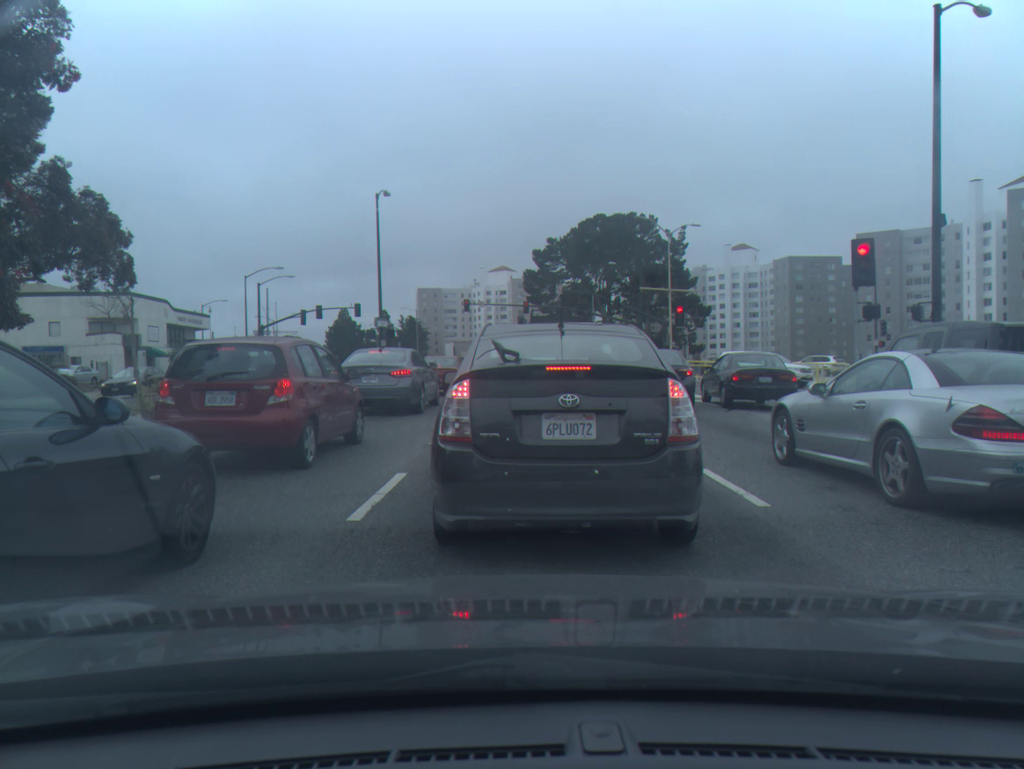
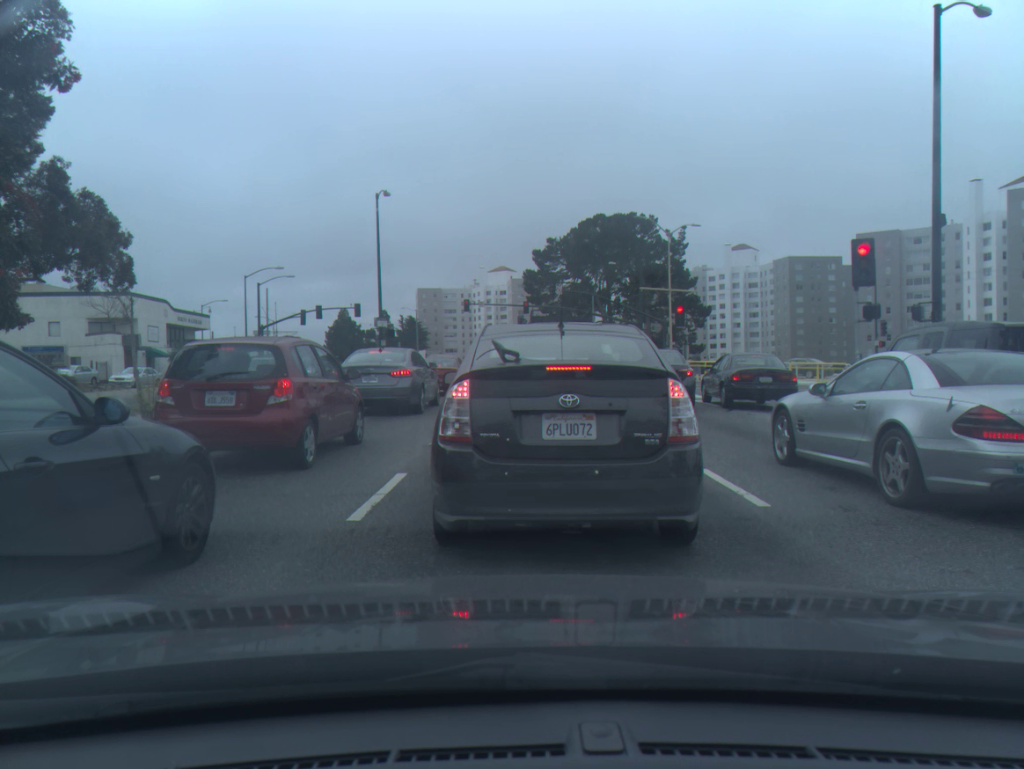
(0.0, 0.0) m; 0°
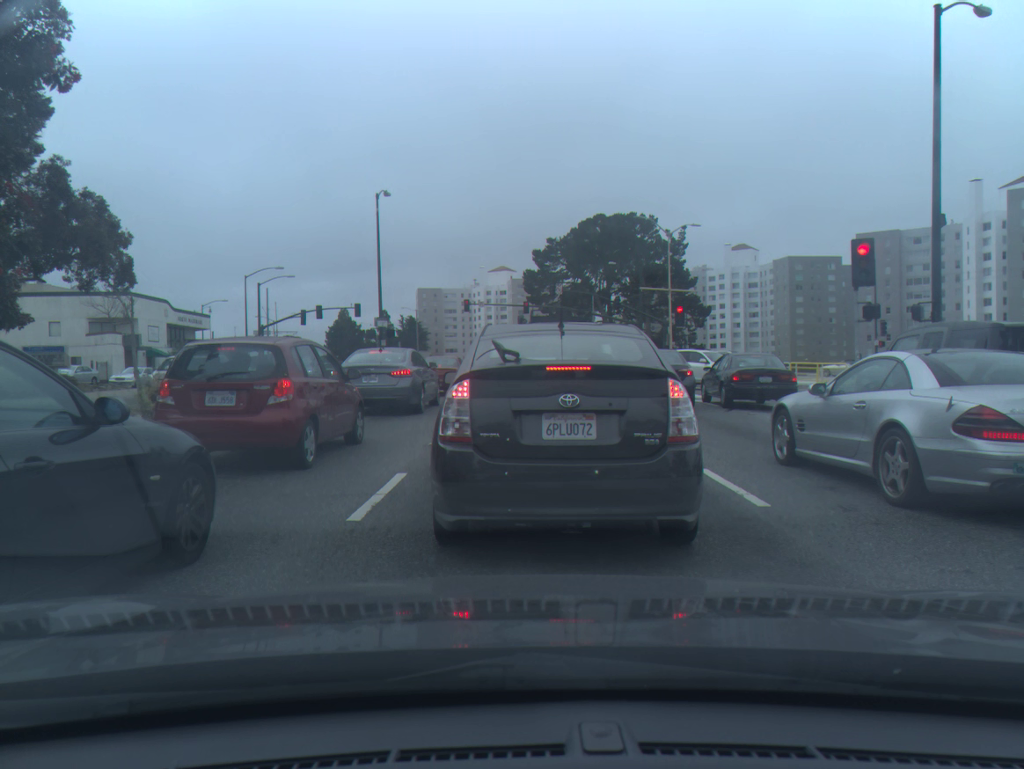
(0.0, 0.0) m; 0°
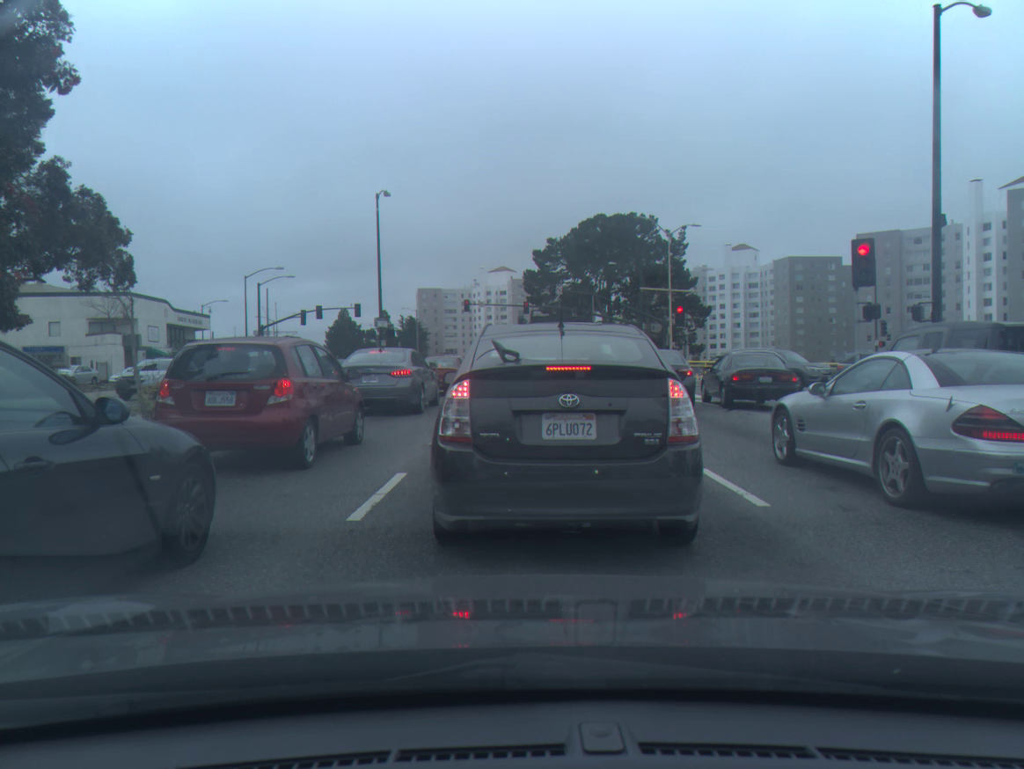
(0.0, 0.0) m; 0°
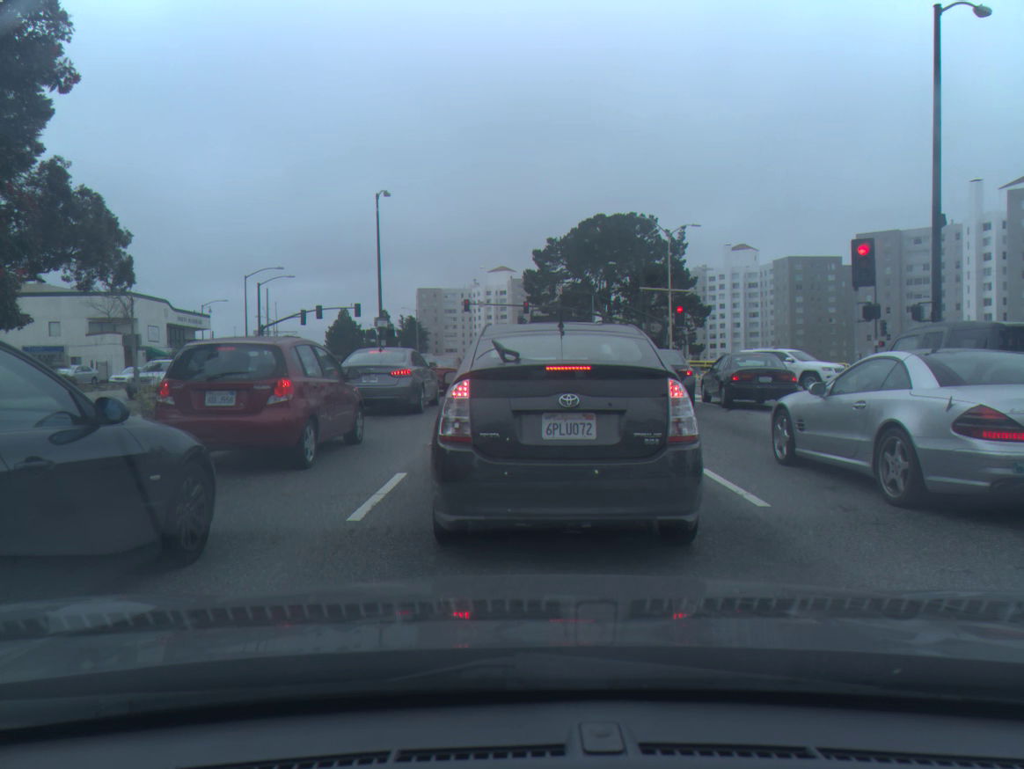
(0.0, 0.0) m; 0°
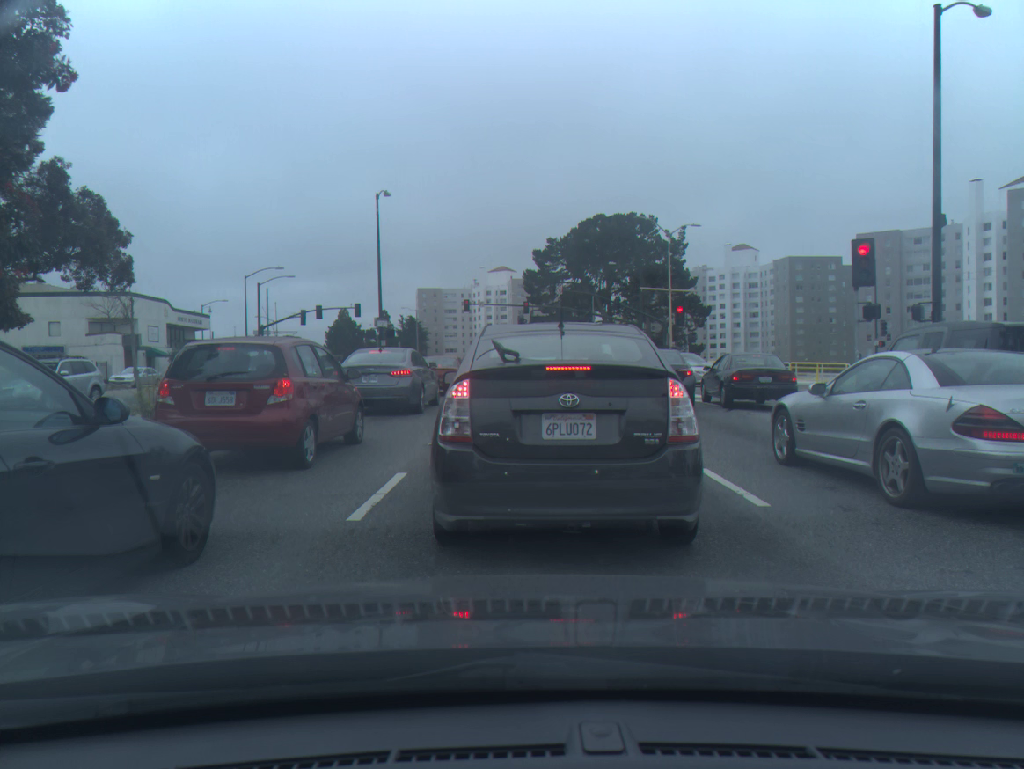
(0.0, 0.0) m; 0°
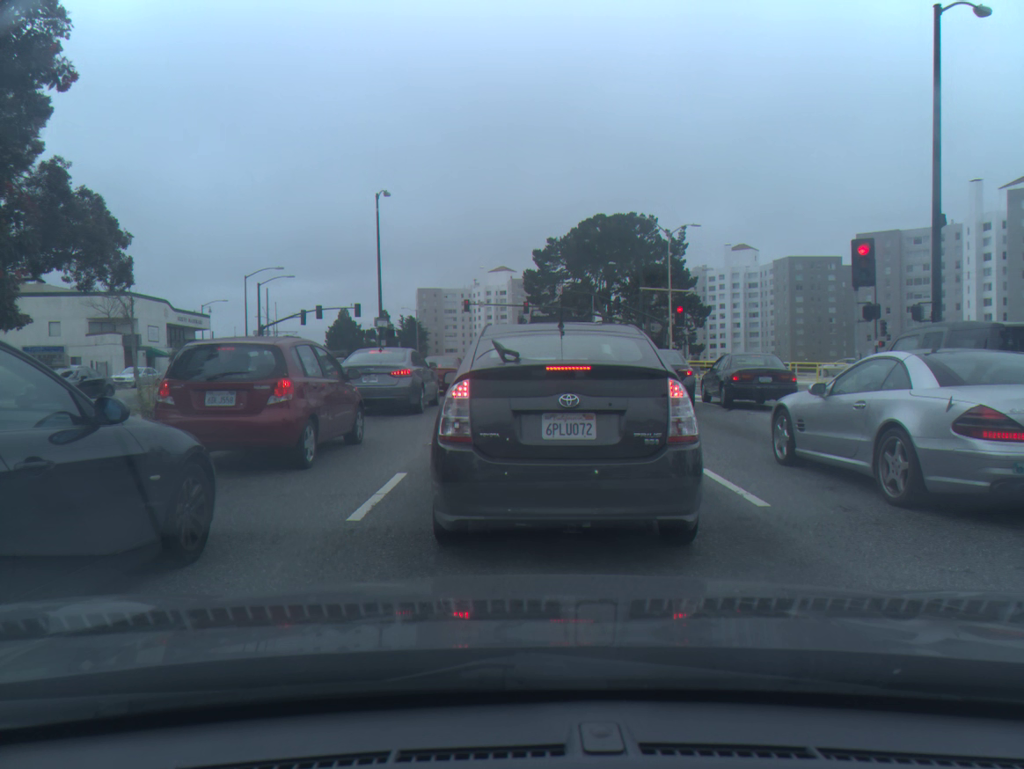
(0.0, 0.0) m; 0°
